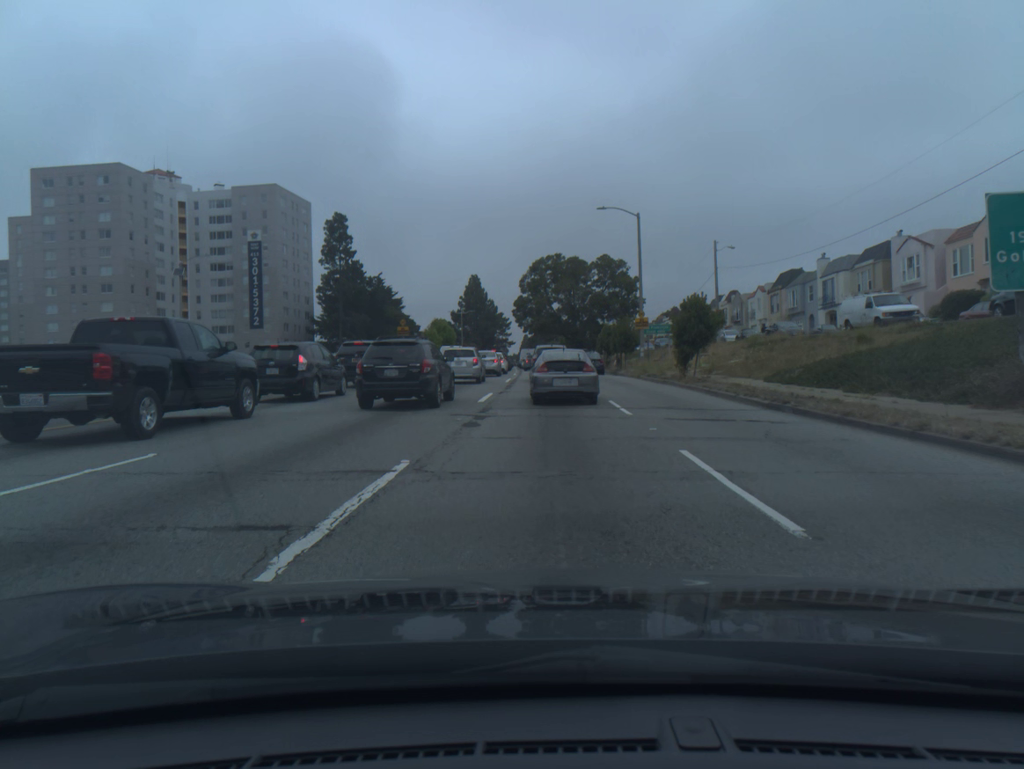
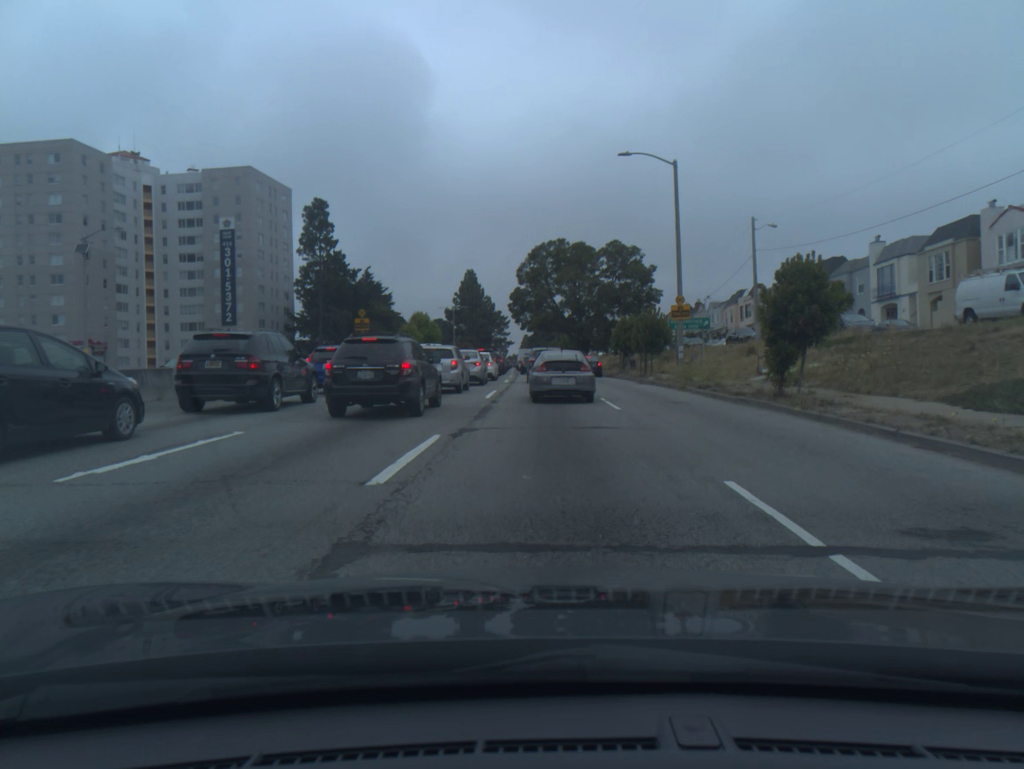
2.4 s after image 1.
(+0.1, +12.4) m; 0°
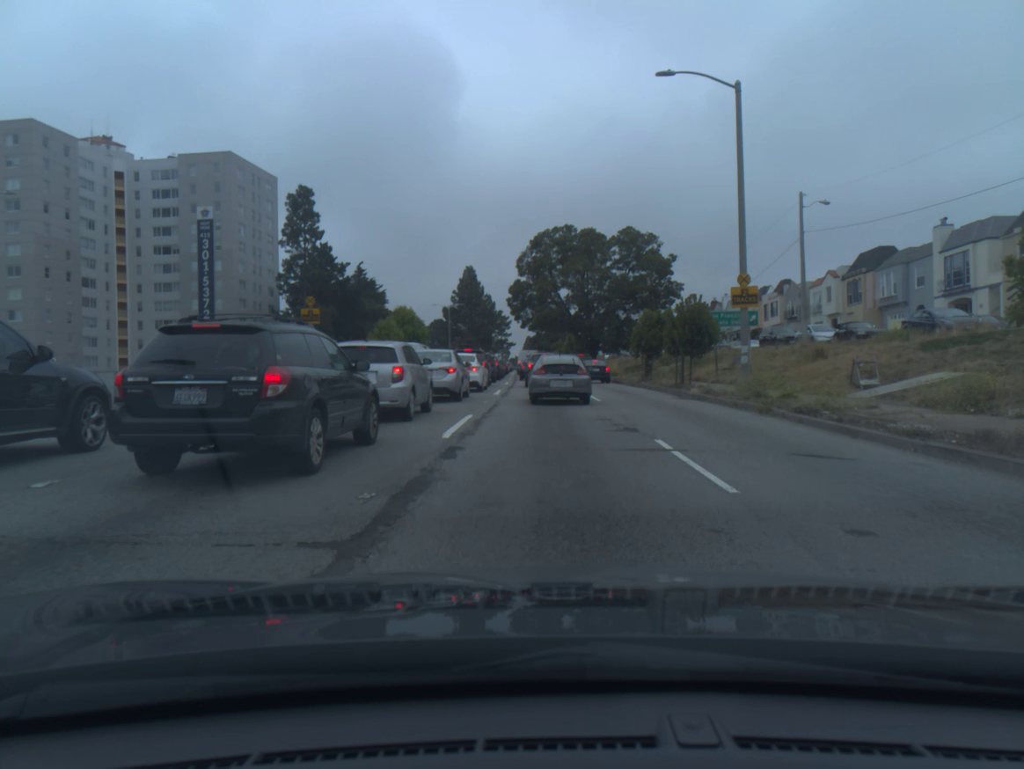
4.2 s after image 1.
(-0.1, +9.9) m; -1°
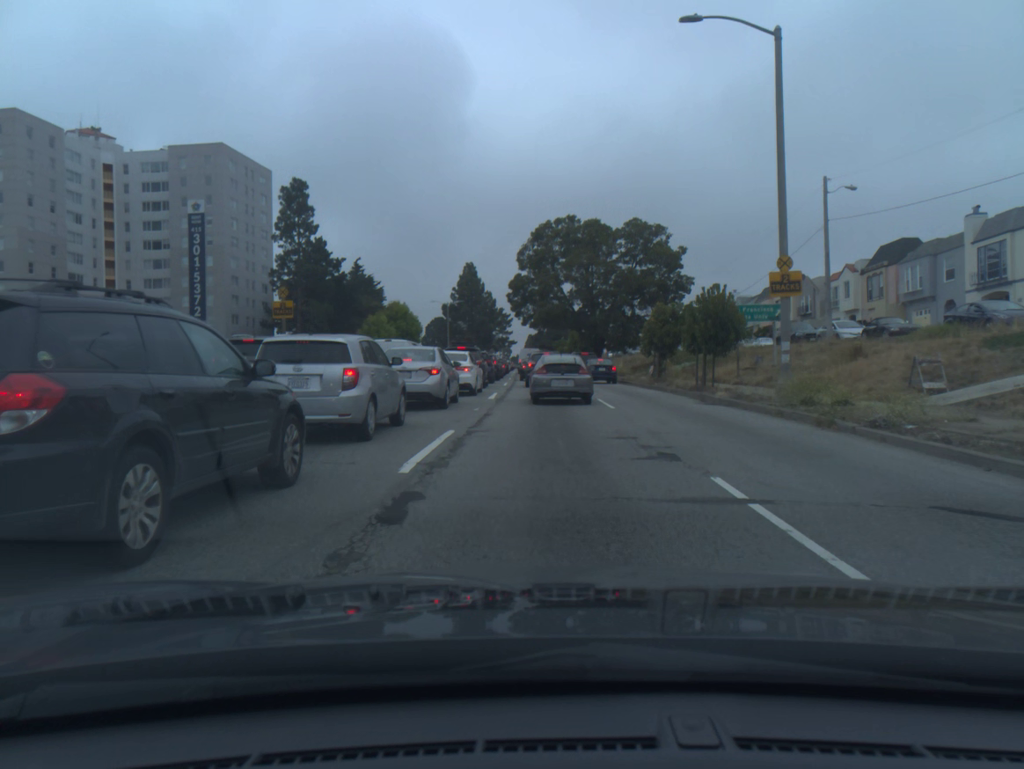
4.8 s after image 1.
(0.0, +3.6) m; 0°
